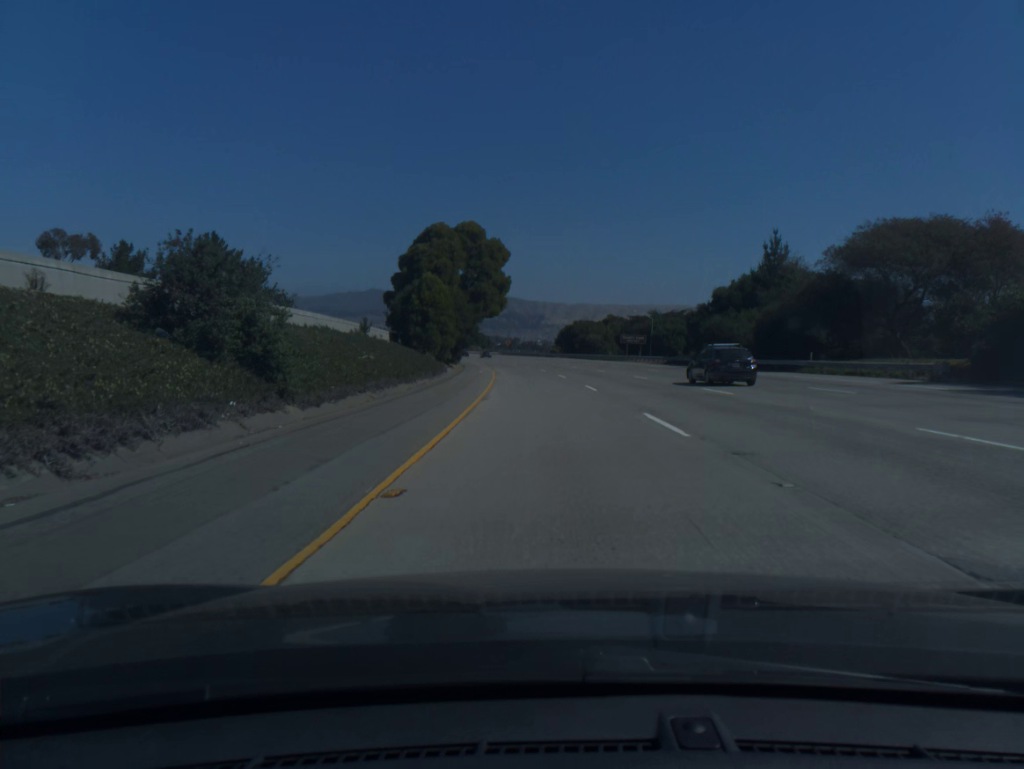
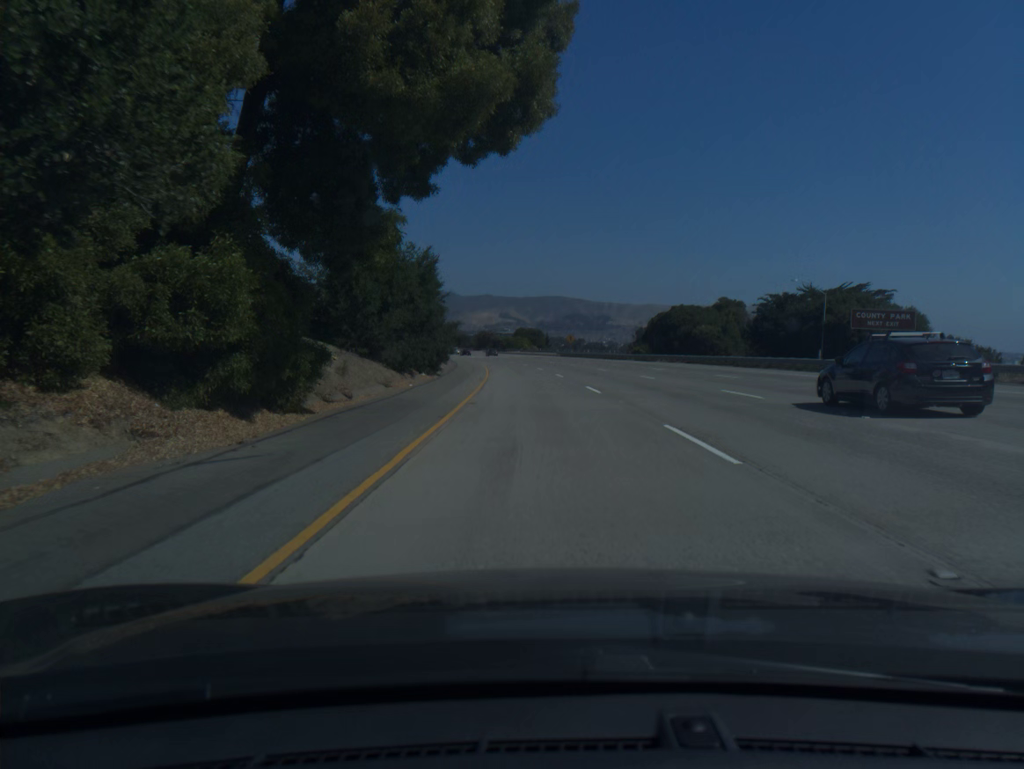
(-2.4, +61.5) m; -5°
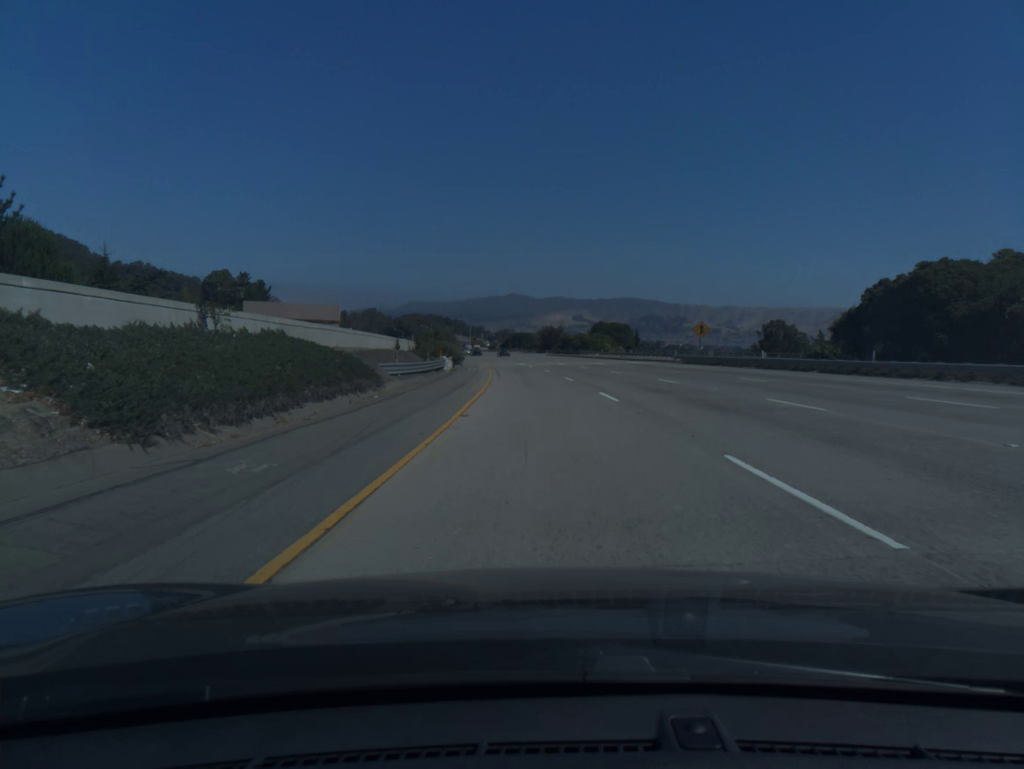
(-2.9, +61.5) m; -5°
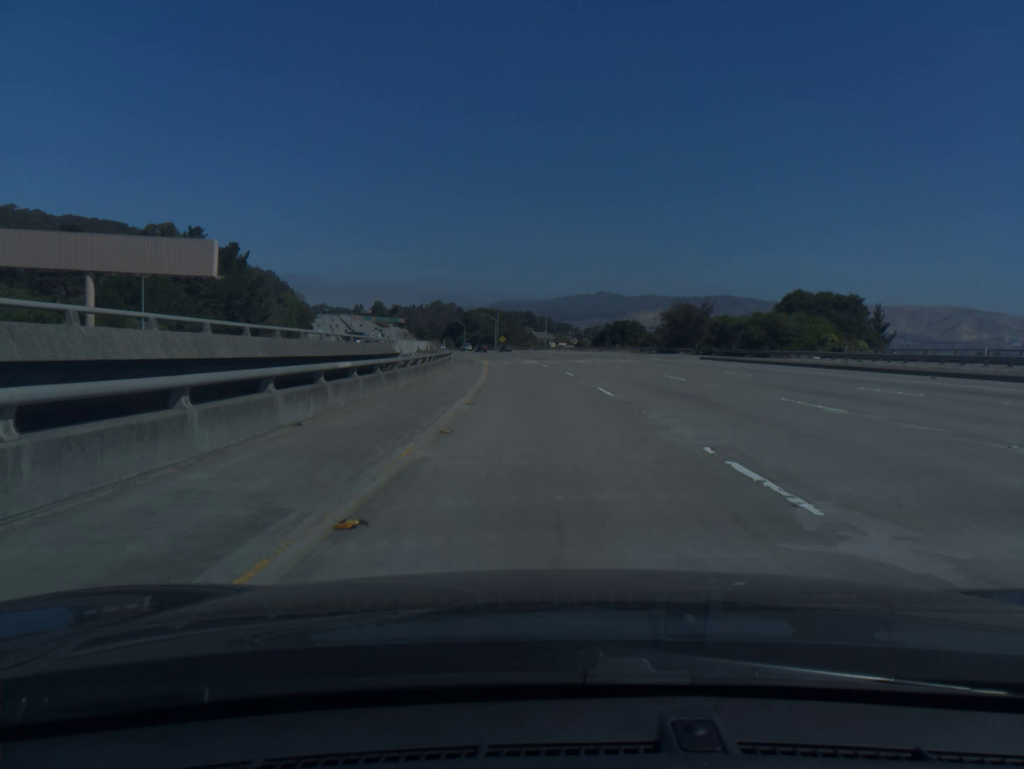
(-4.7, +81.9) m; -7°
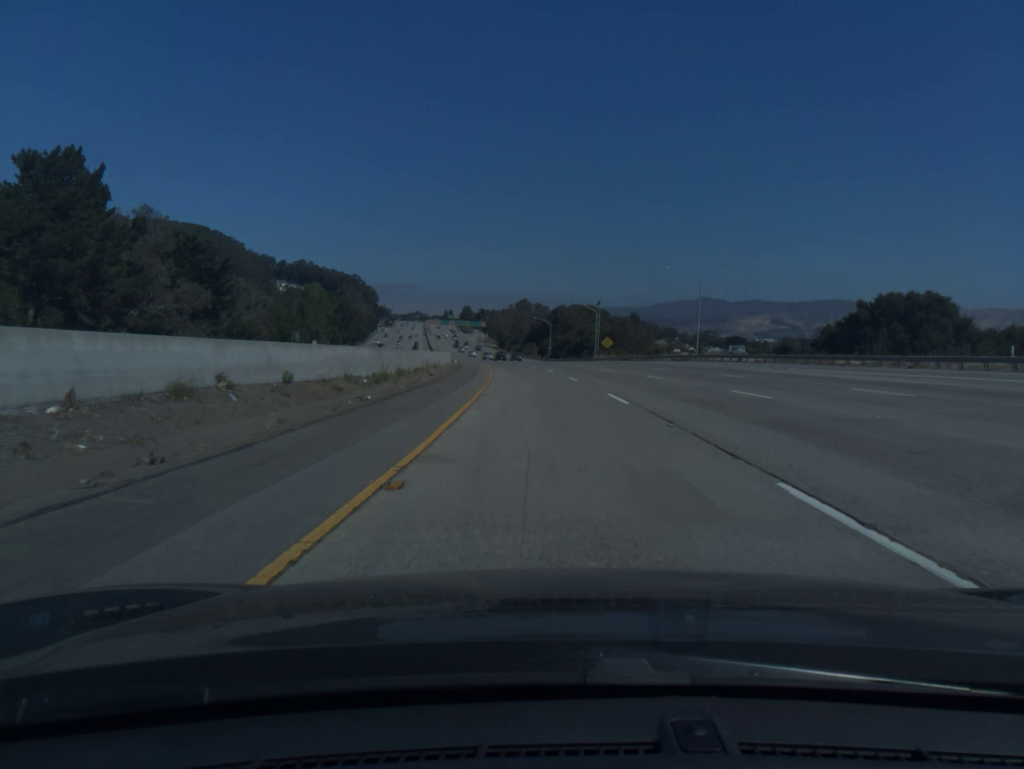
(-5.3, +81.8) m; -7°
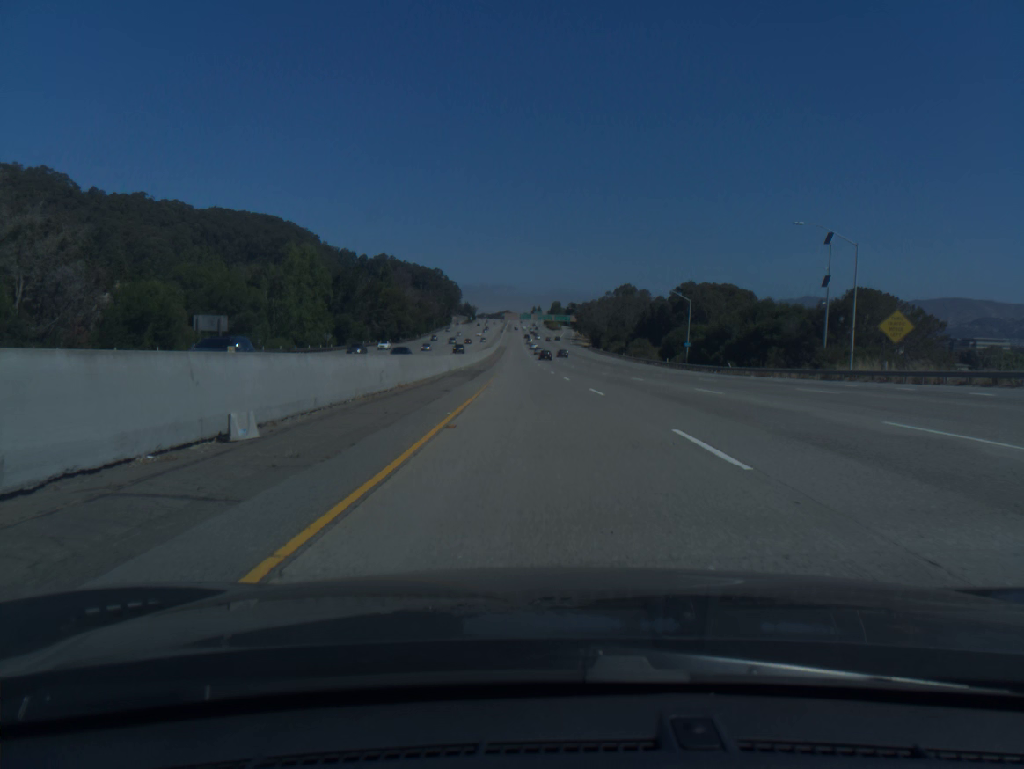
(-4.7, +82.0) m; -7°
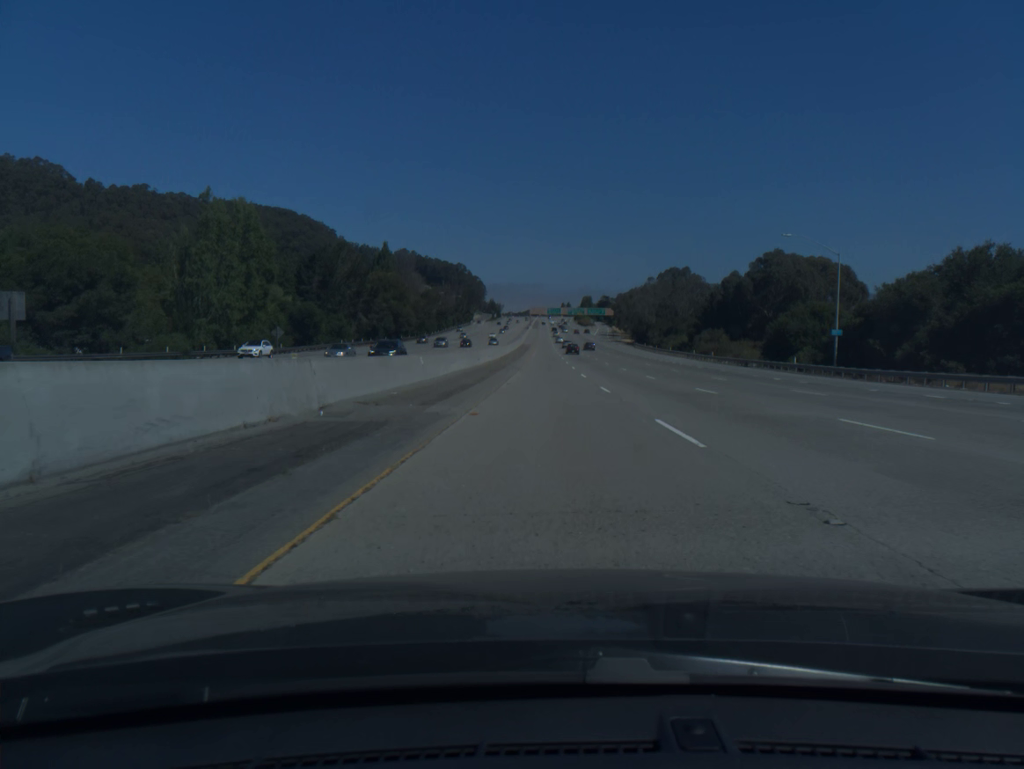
(-0.9, +41.2) m; -2°
